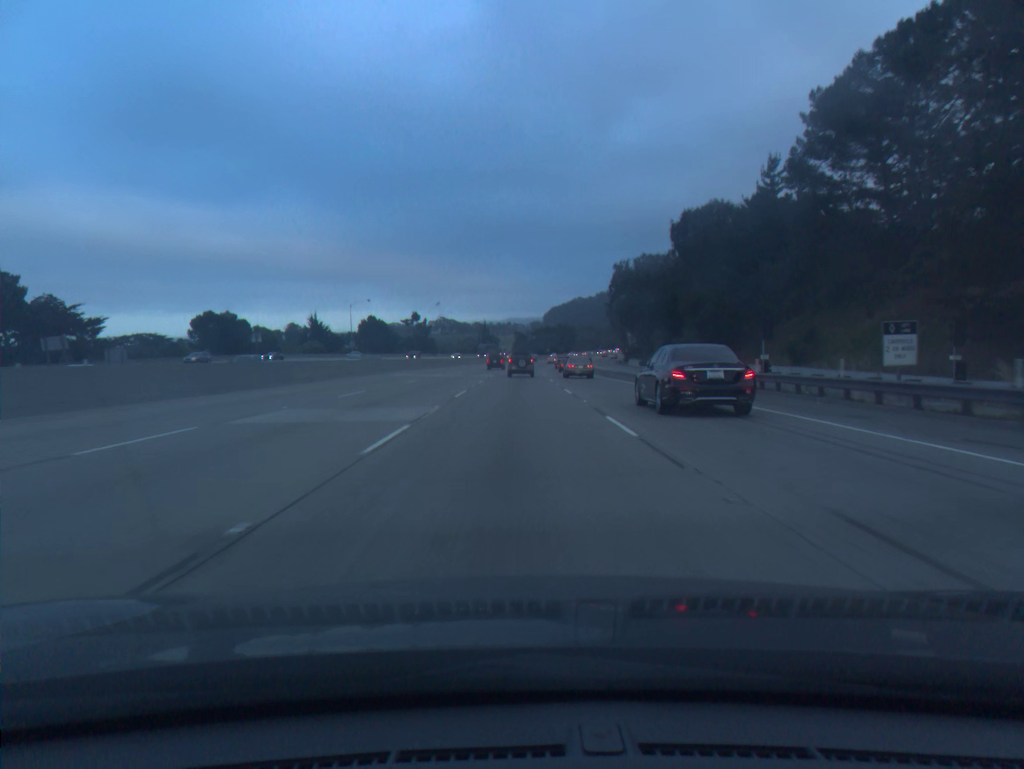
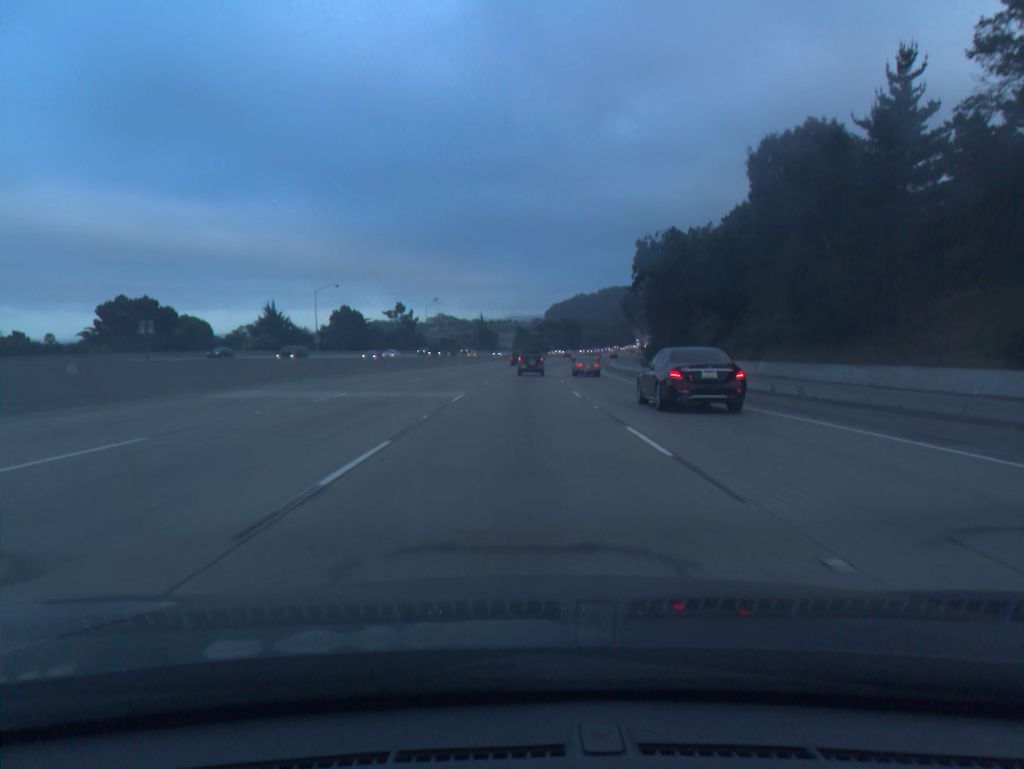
(-0.1, +31.2) m; 0°
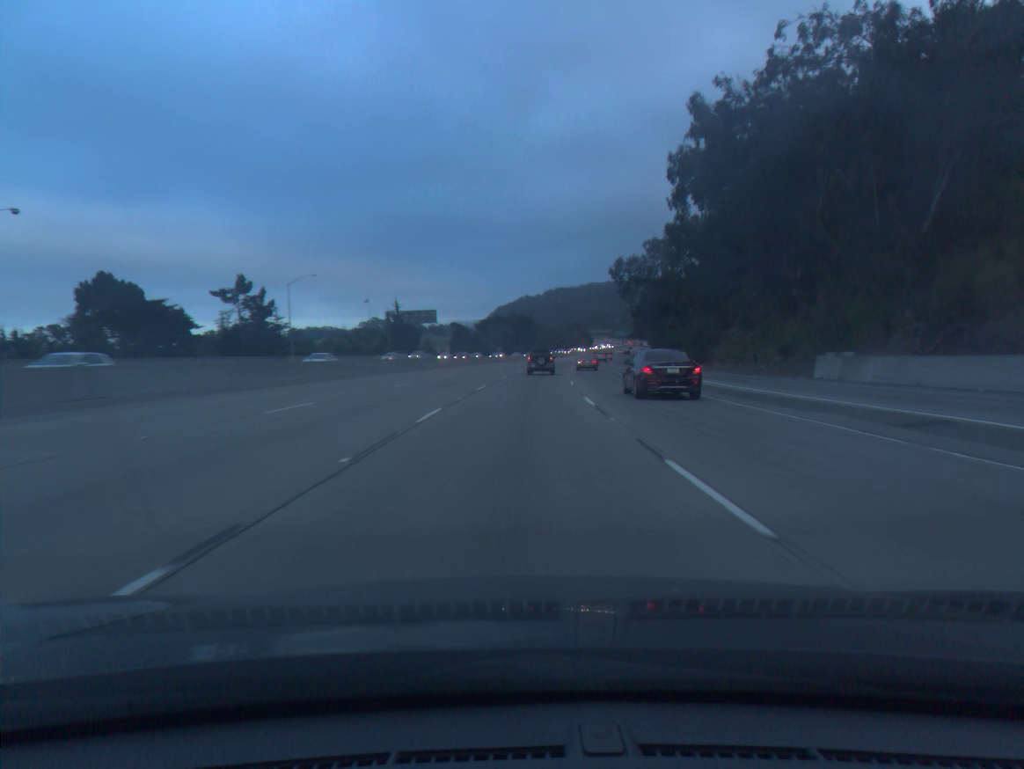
(+2.3, +77.5) m; +4°
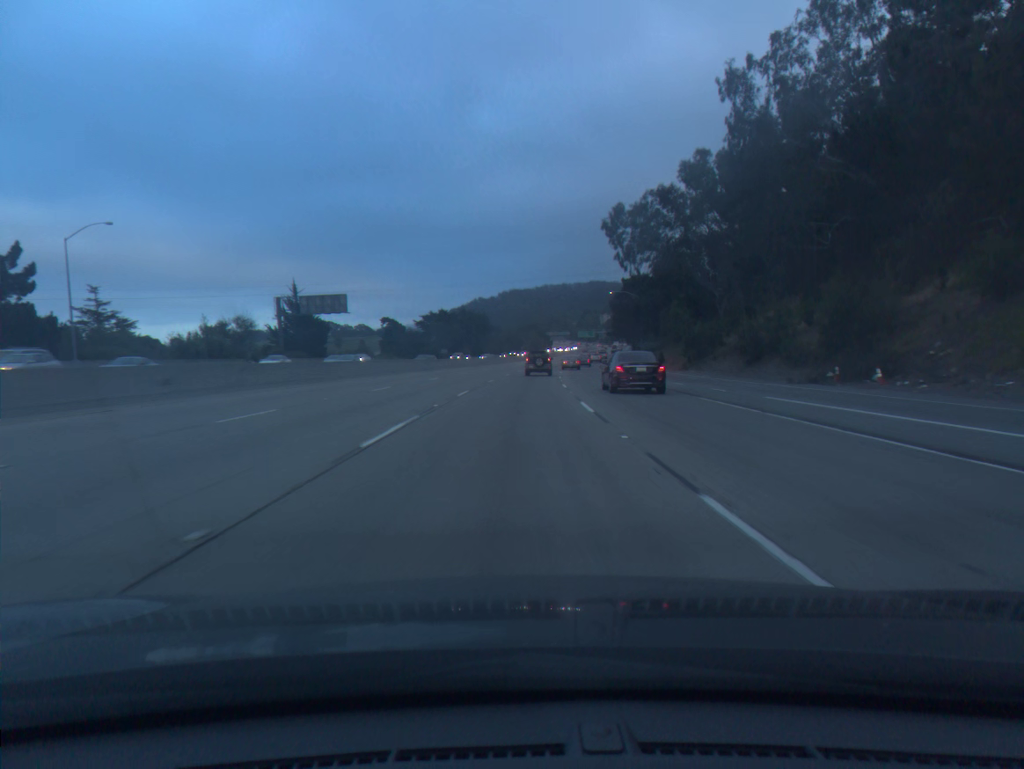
(+1.3, +46.2) m; +3°
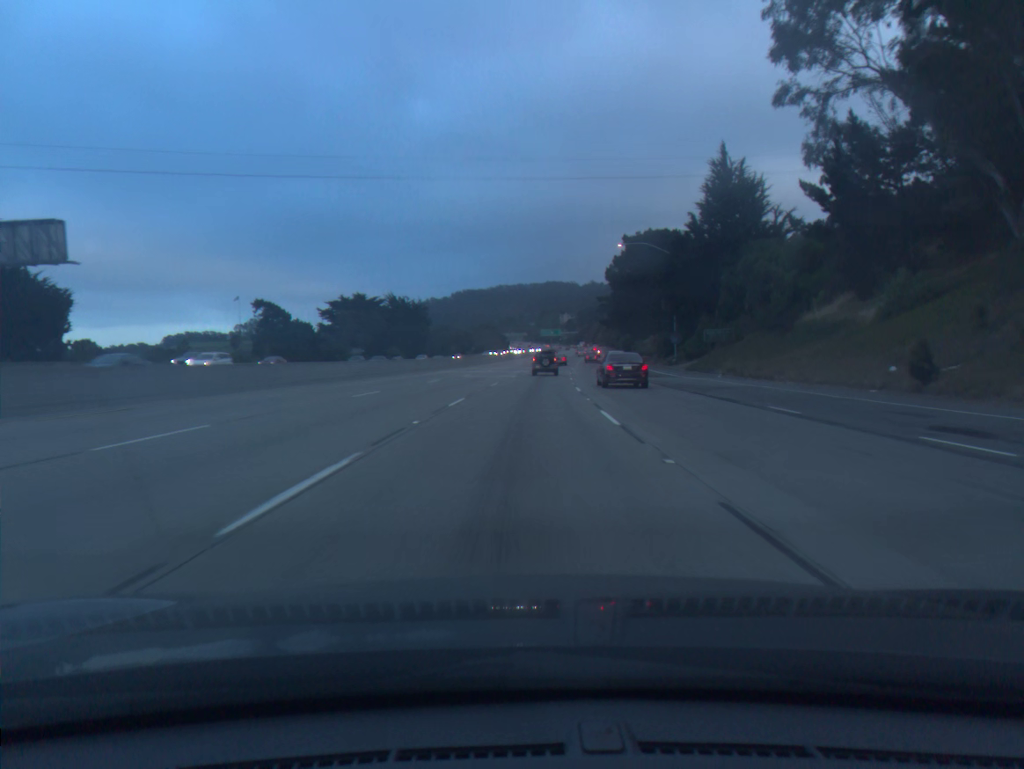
(+1.7, +61.9) m; +3°
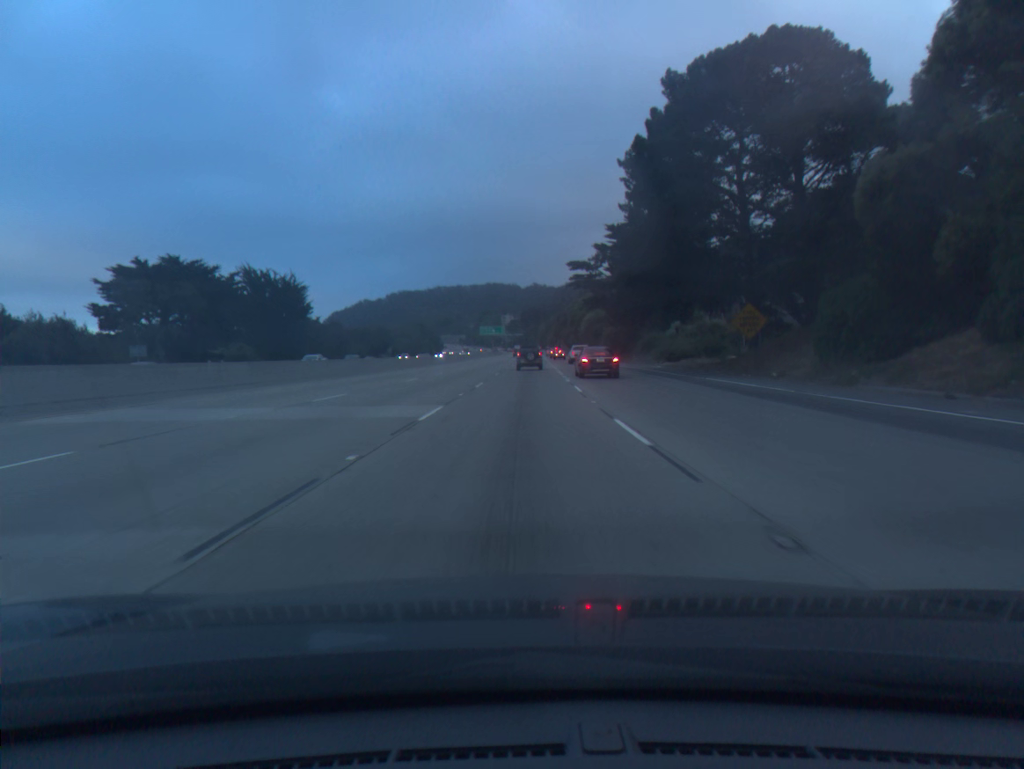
(+2.4, +62.1) m; +4°
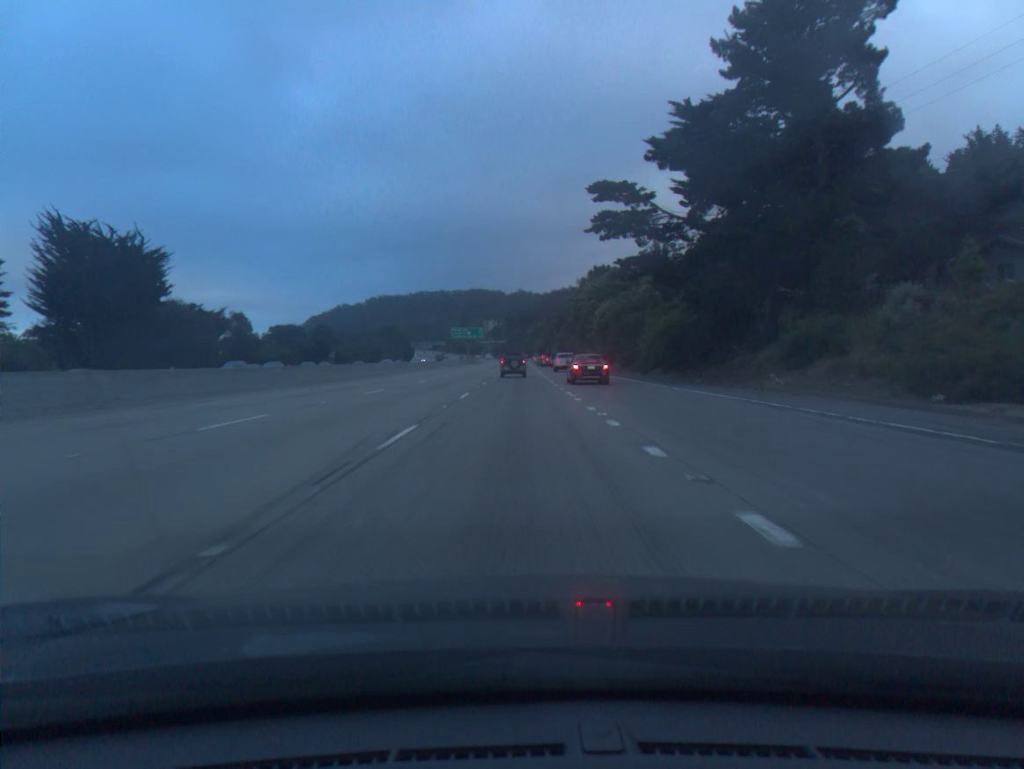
(+0.8, +46.4) m; +1°
